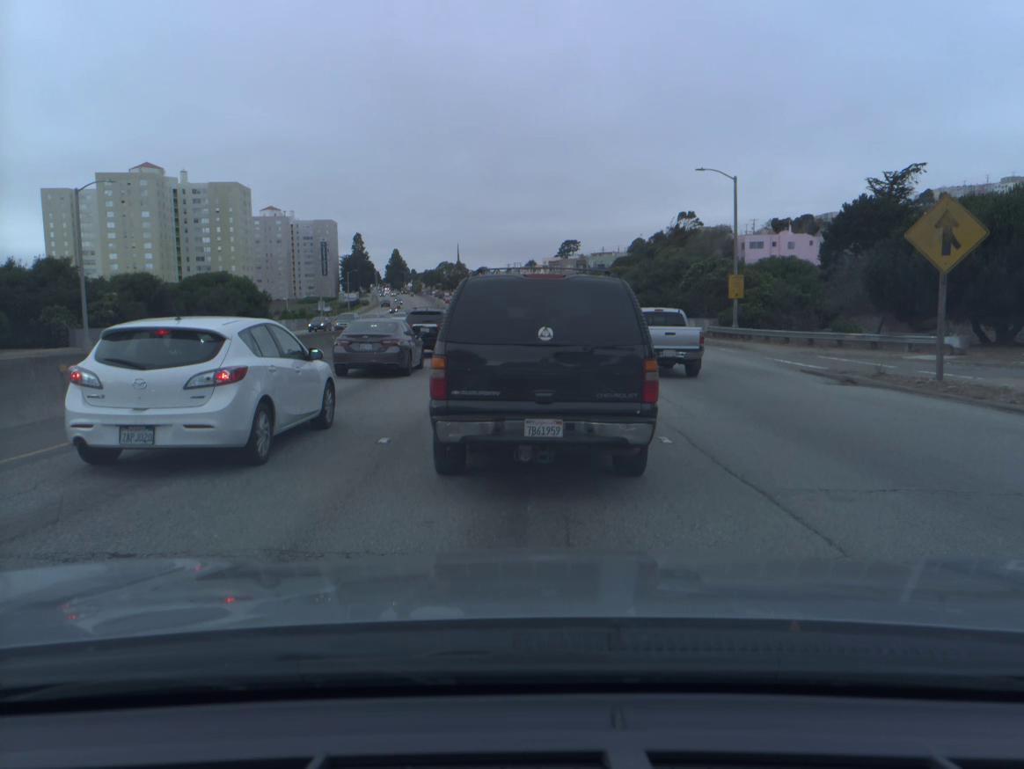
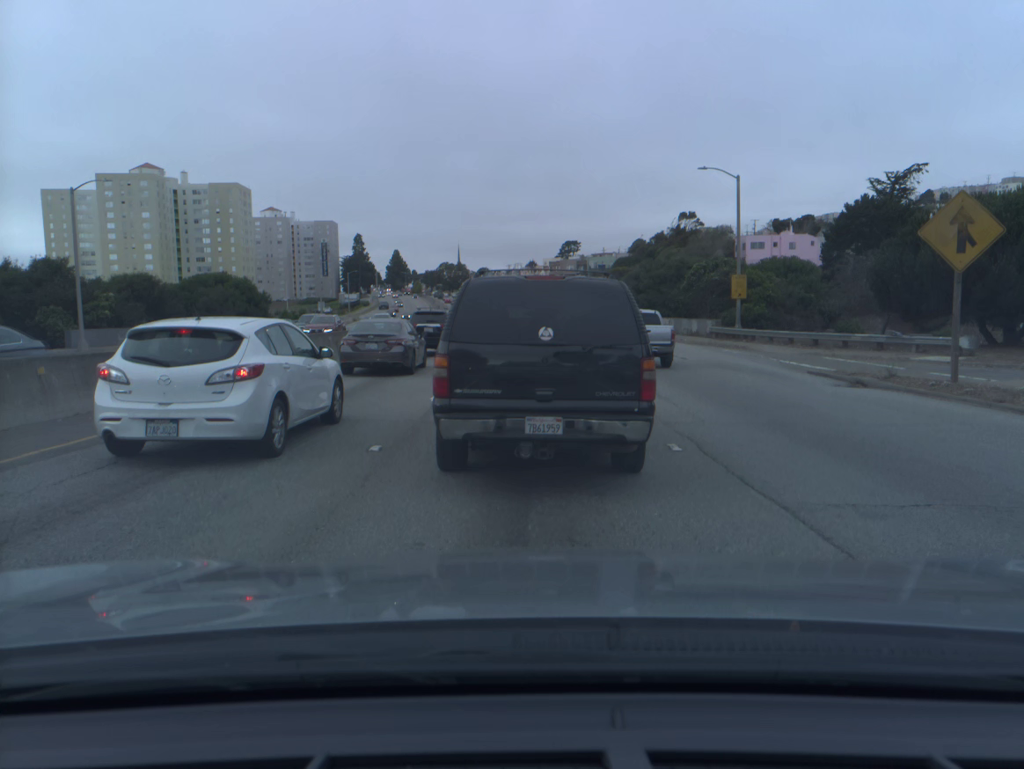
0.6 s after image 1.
(0.0, +0.6) m; 0°
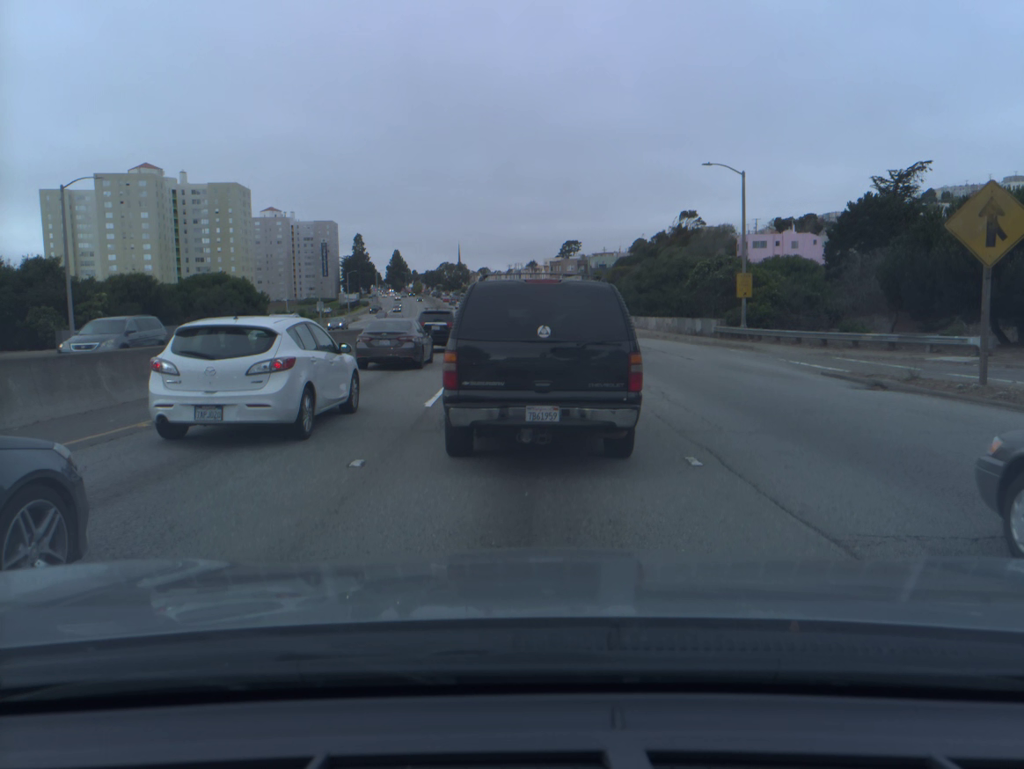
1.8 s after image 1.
(0.0, +1.0) m; 0°
